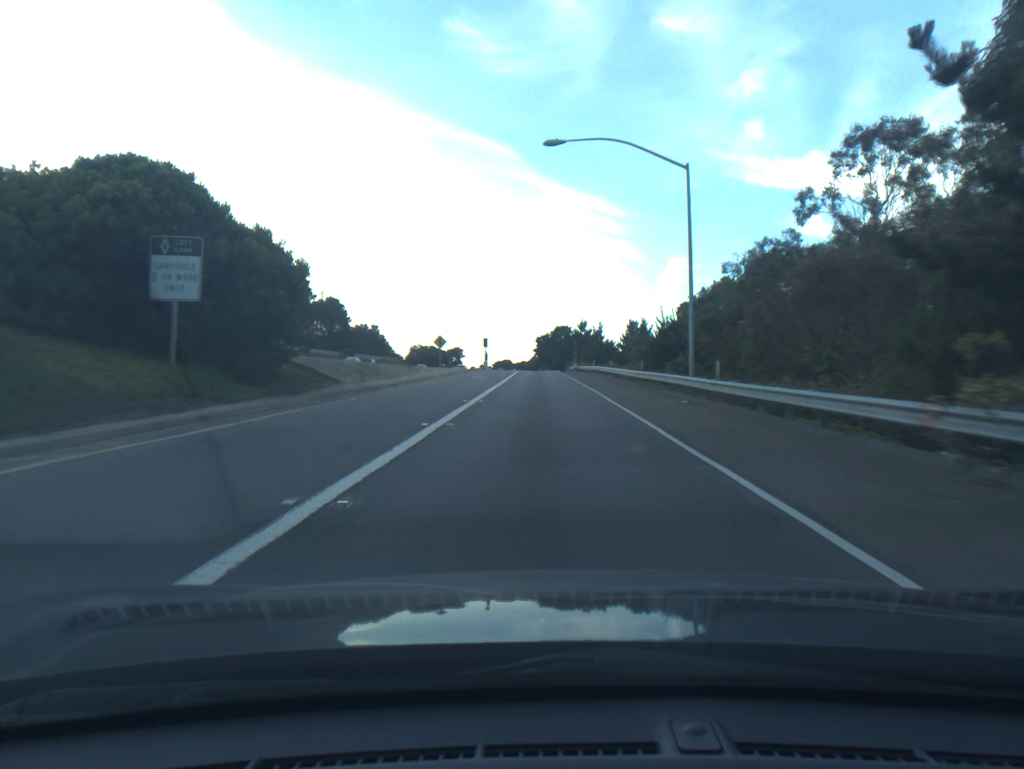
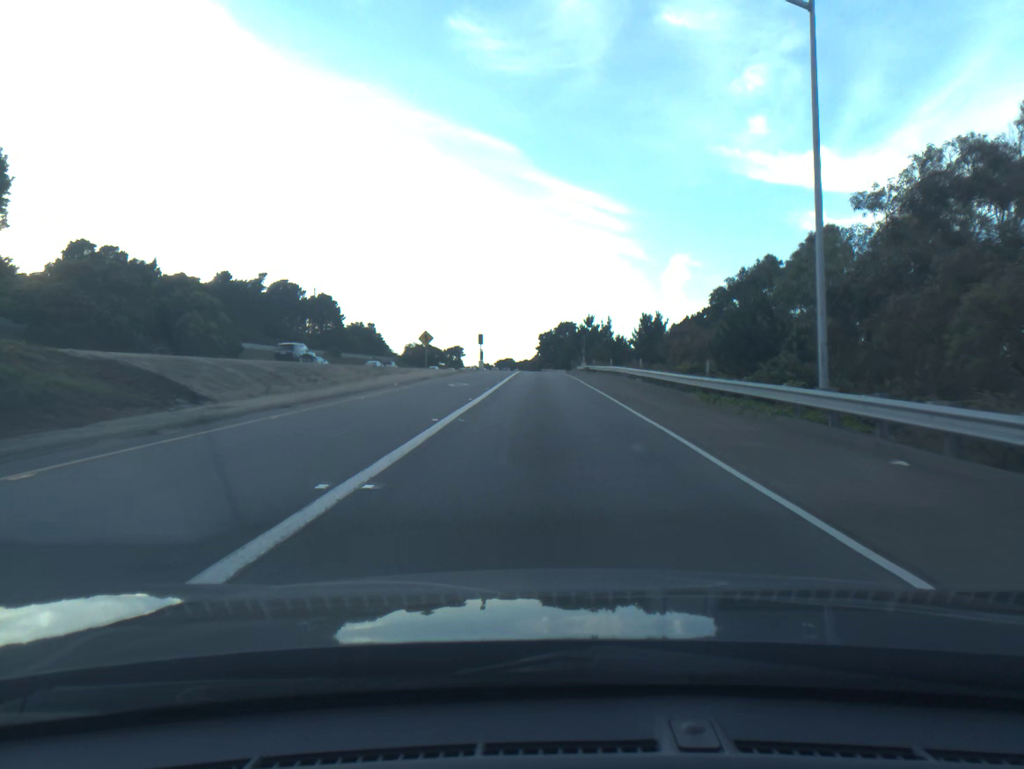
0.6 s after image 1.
(0.0, +13.7) m; 0°
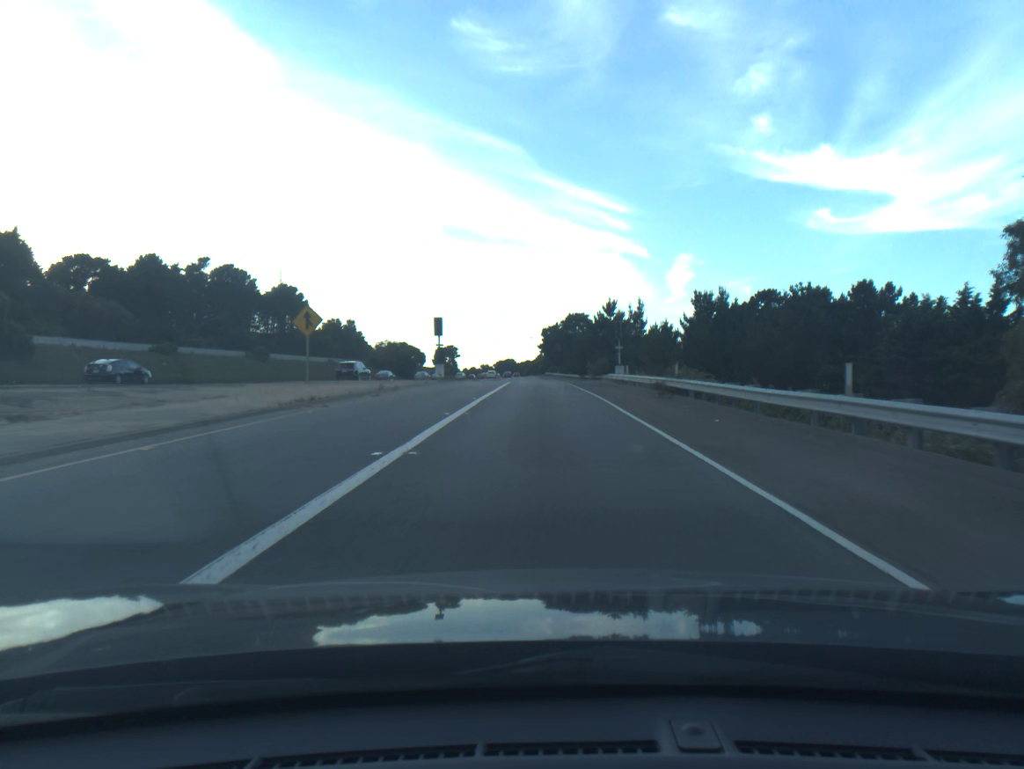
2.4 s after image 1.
(0.0, +40.8) m; 0°
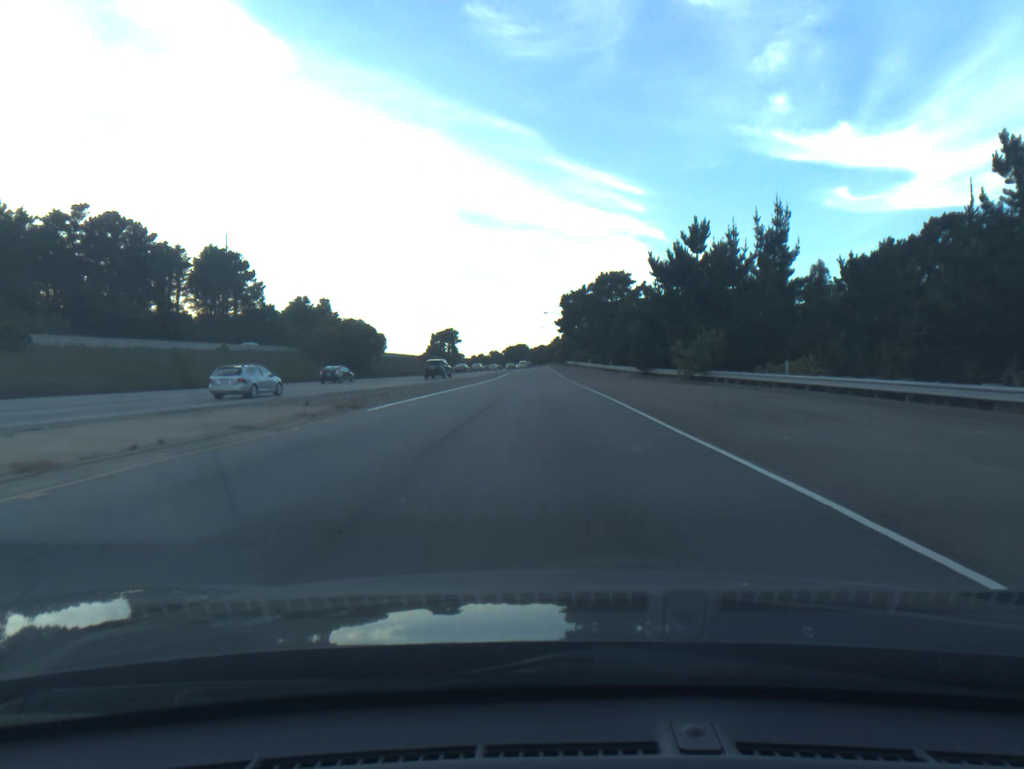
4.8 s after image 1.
(-0.6, +54.0) m; -1°
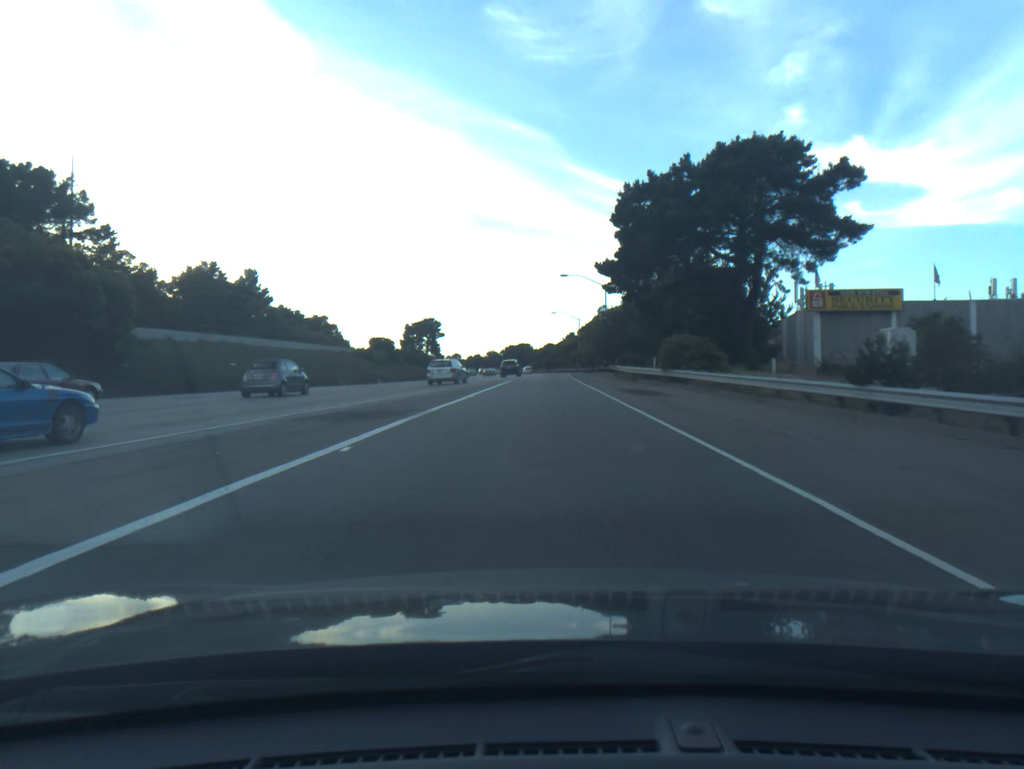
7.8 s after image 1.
(-0.7, +68.8) m; 0°
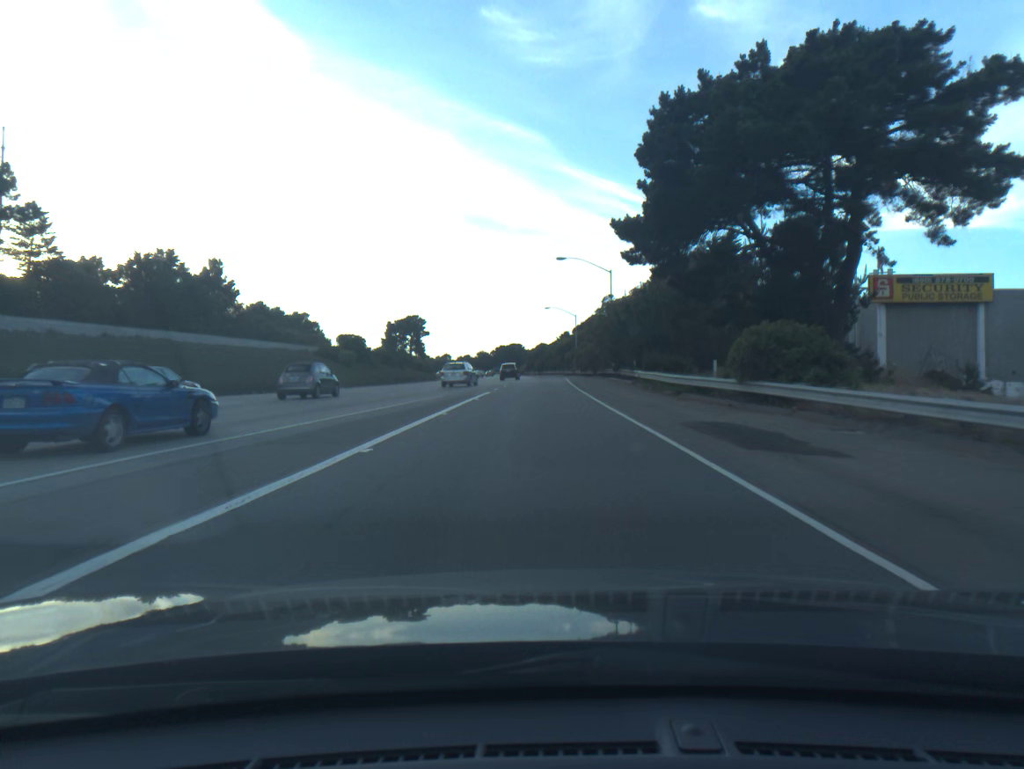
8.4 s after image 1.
(+0.1, +14.0) m; +1°
